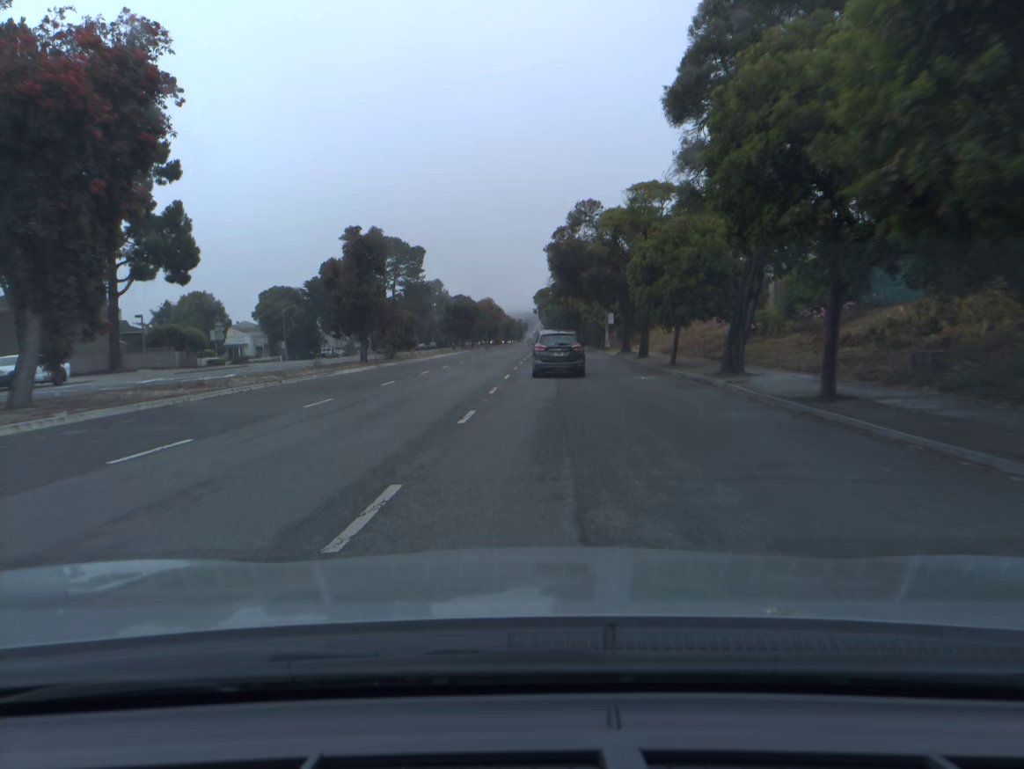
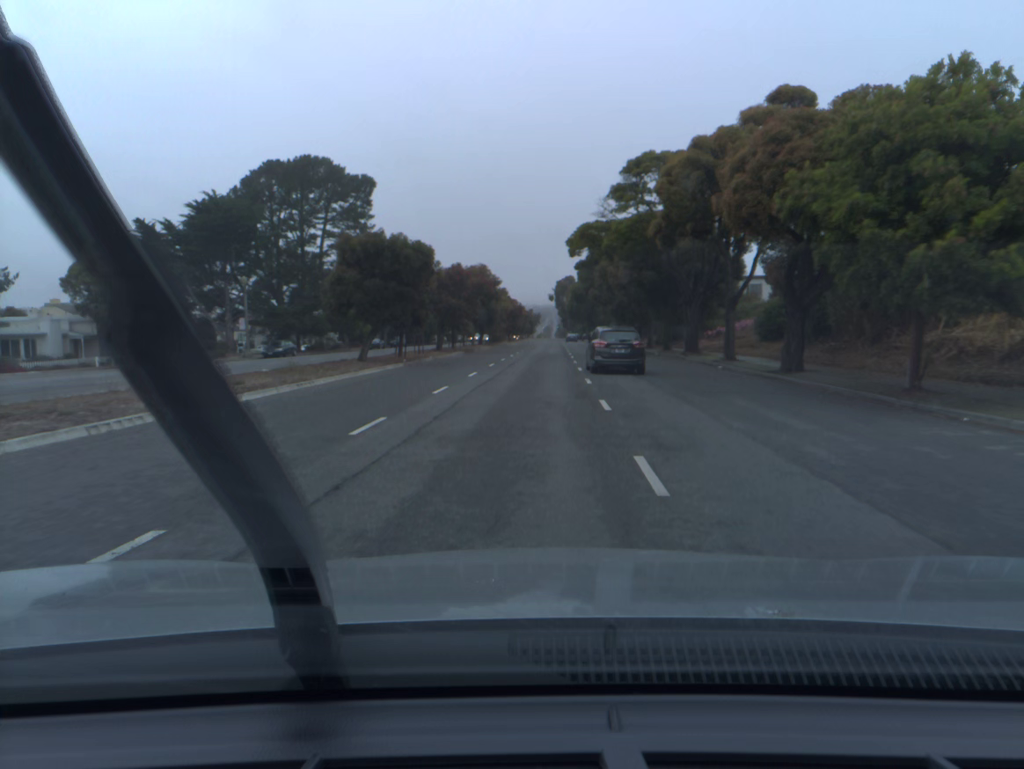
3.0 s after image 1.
(-0.6, +56.9) m; -1°
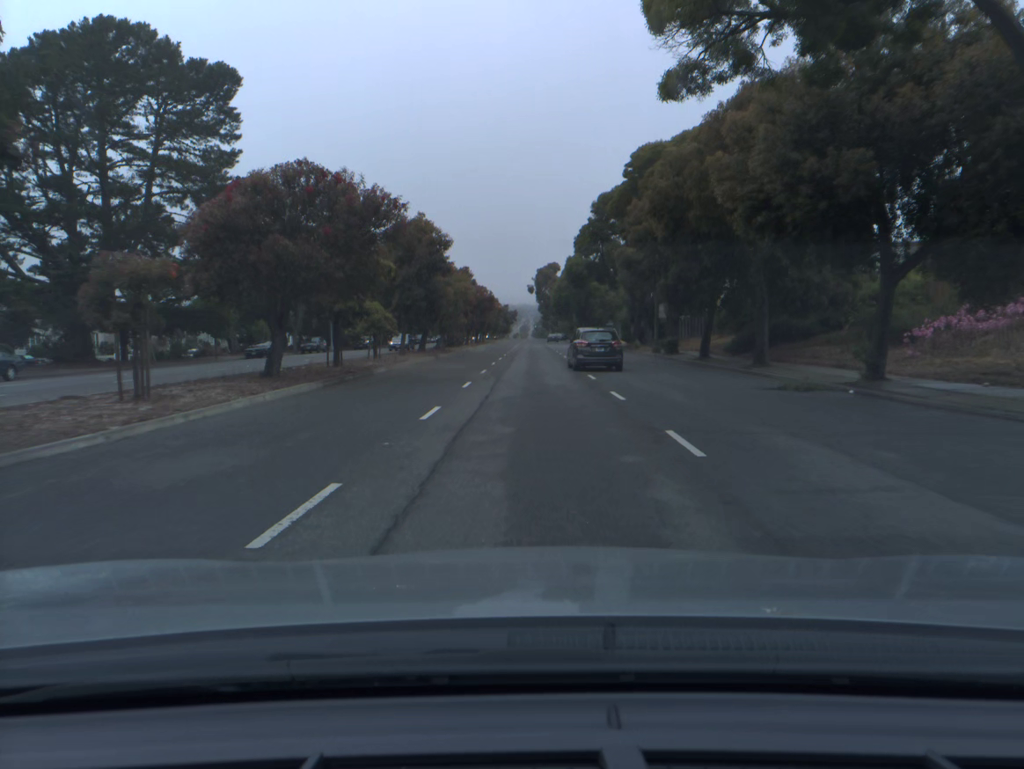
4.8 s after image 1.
(+0.5, +34.9) m; +2°
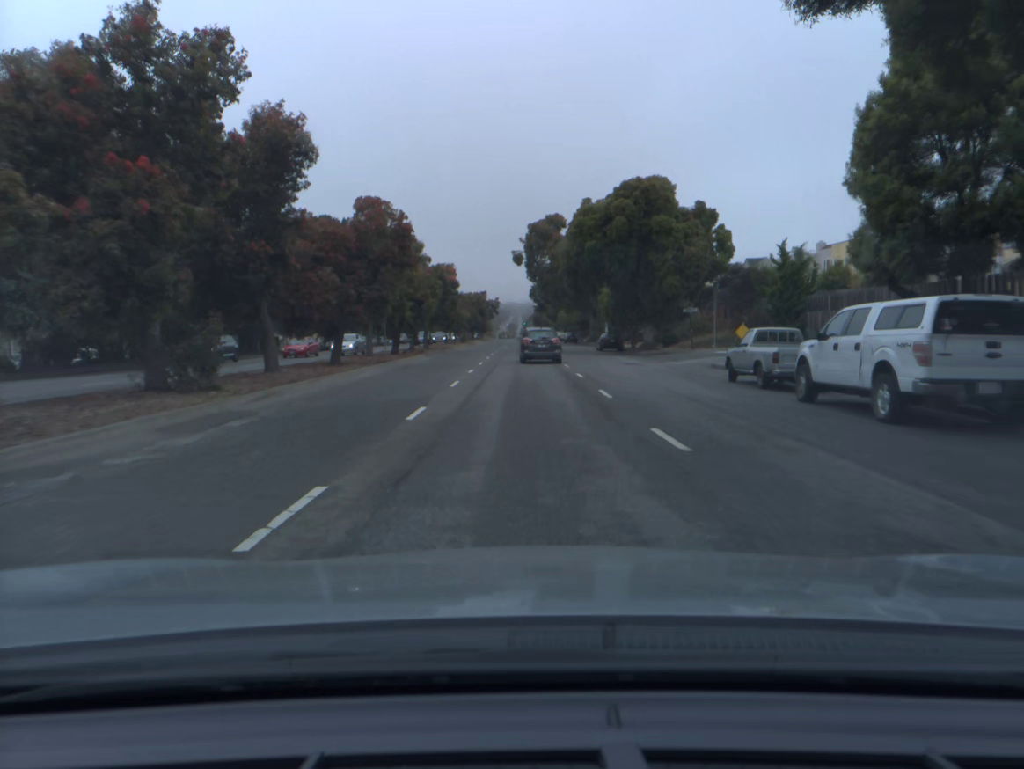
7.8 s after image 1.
(+0.8, +58.6) m; +1°
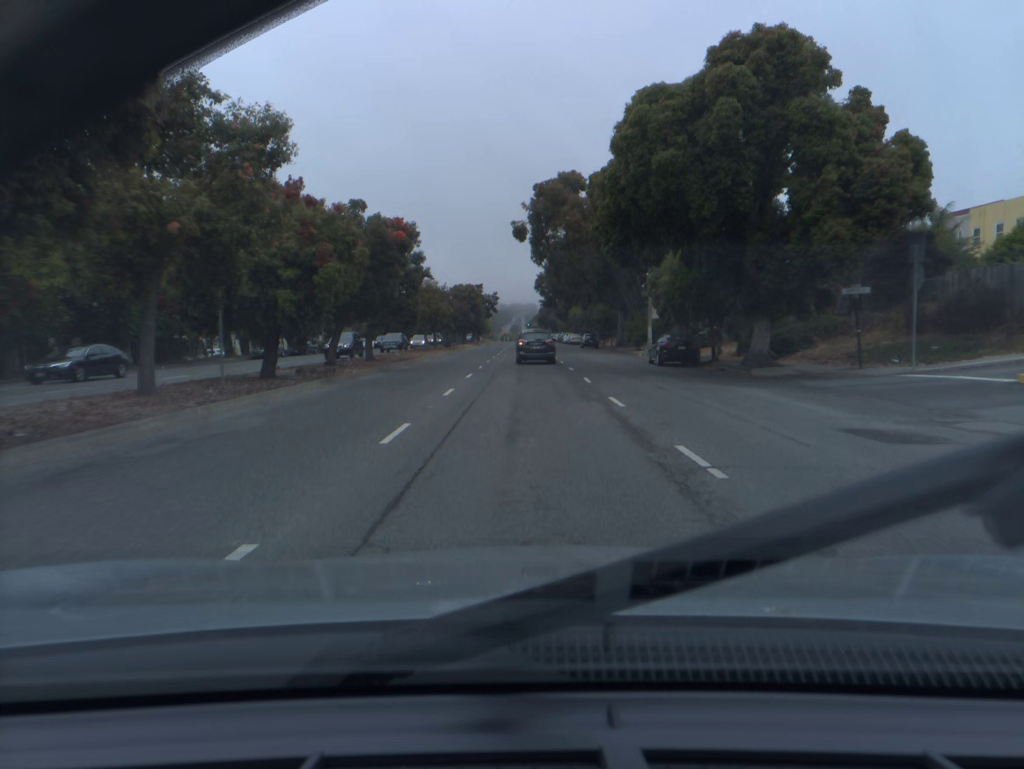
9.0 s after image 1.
(0.0, +23.8) m; 0°
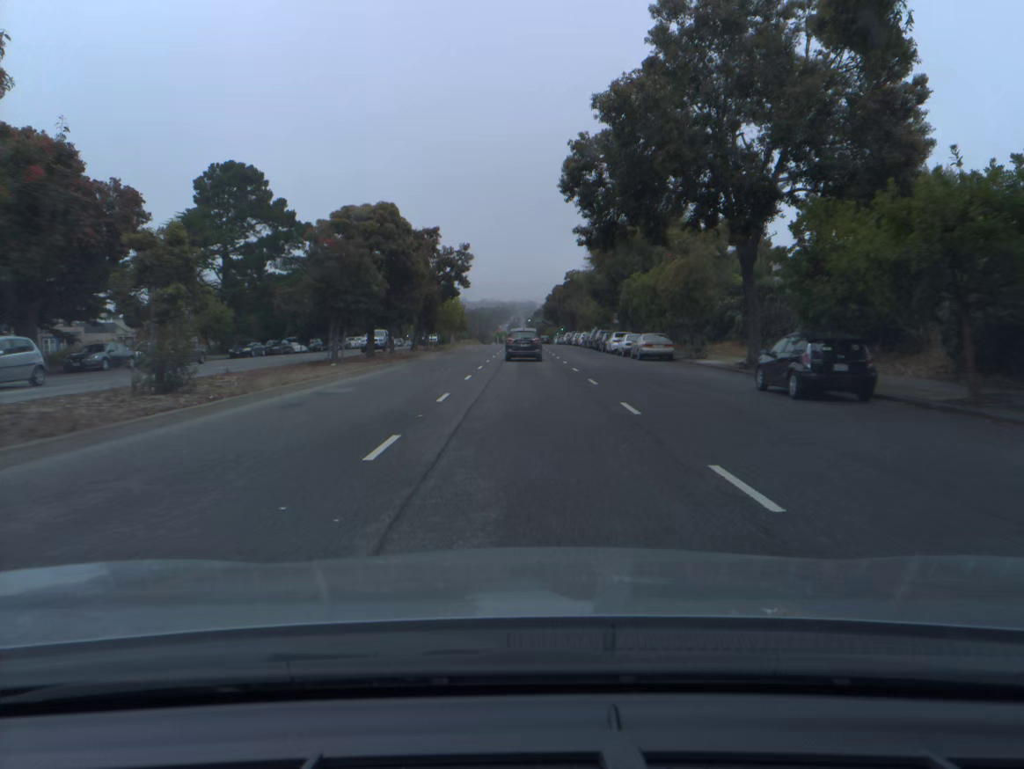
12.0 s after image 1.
(0.0, +59.9) m; 0°
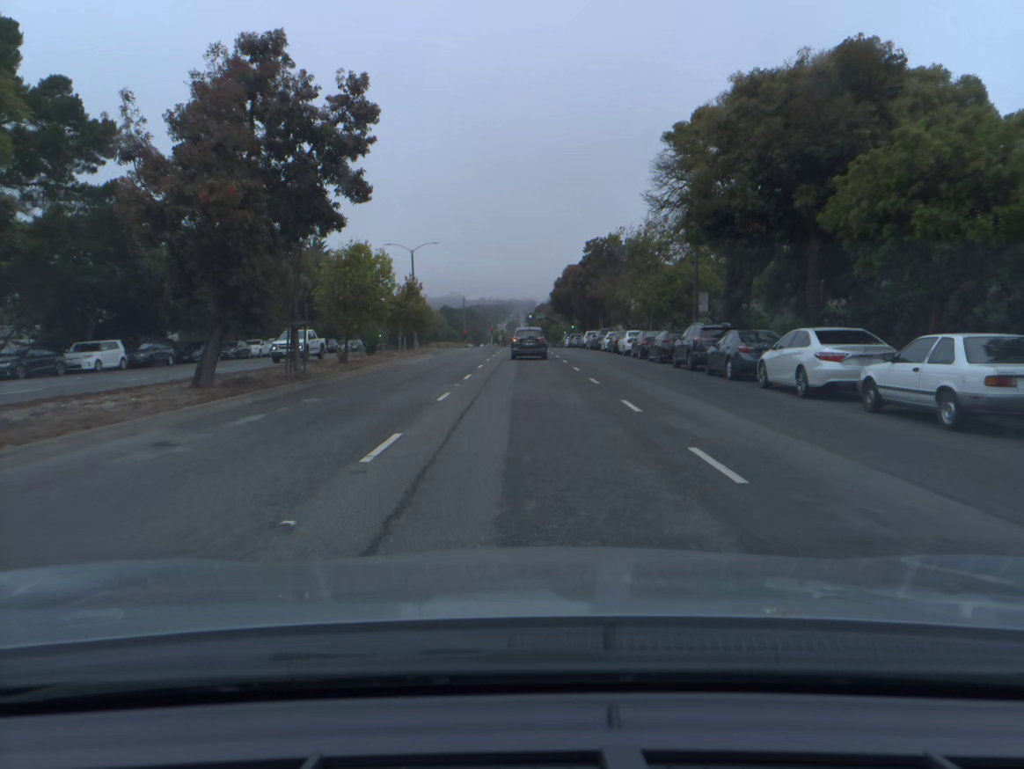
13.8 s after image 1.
(0.0, +36.3) m; 0°
